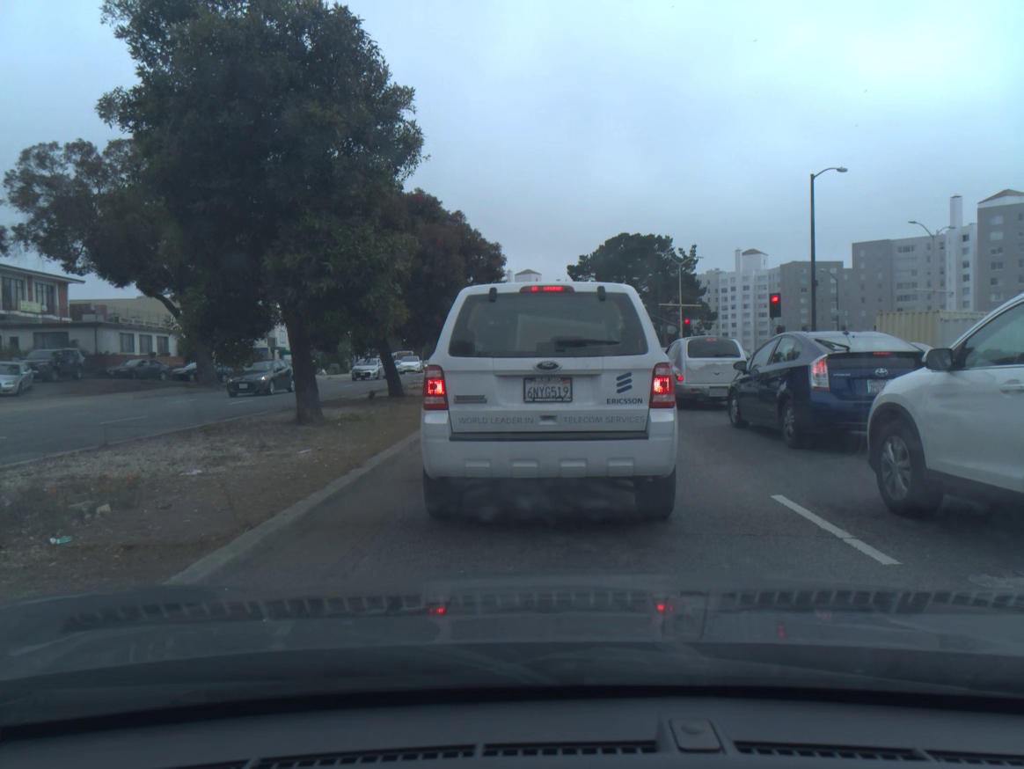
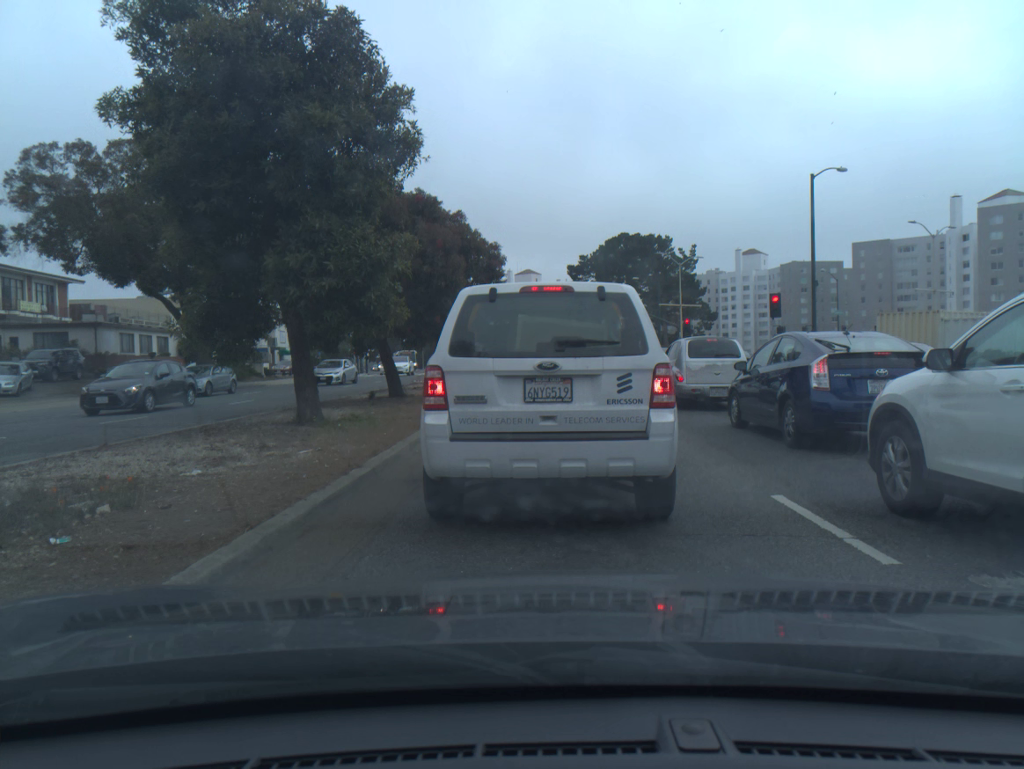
(0.0, 0.0) m; 0°
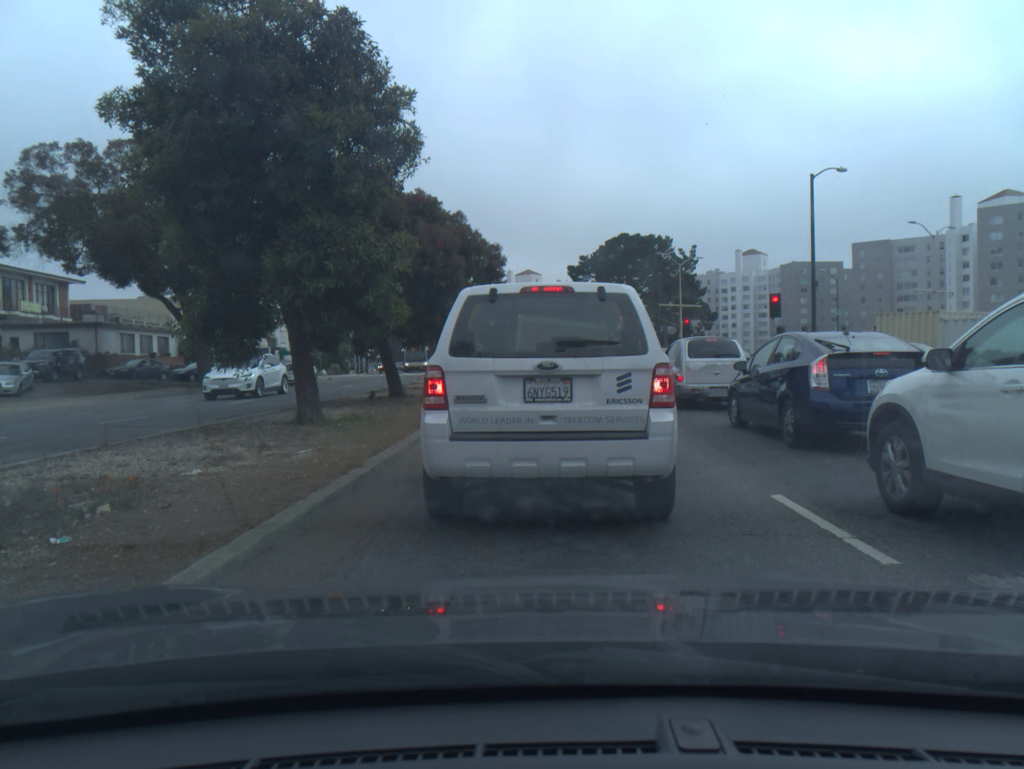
(0.0, 0.0) m; 0°
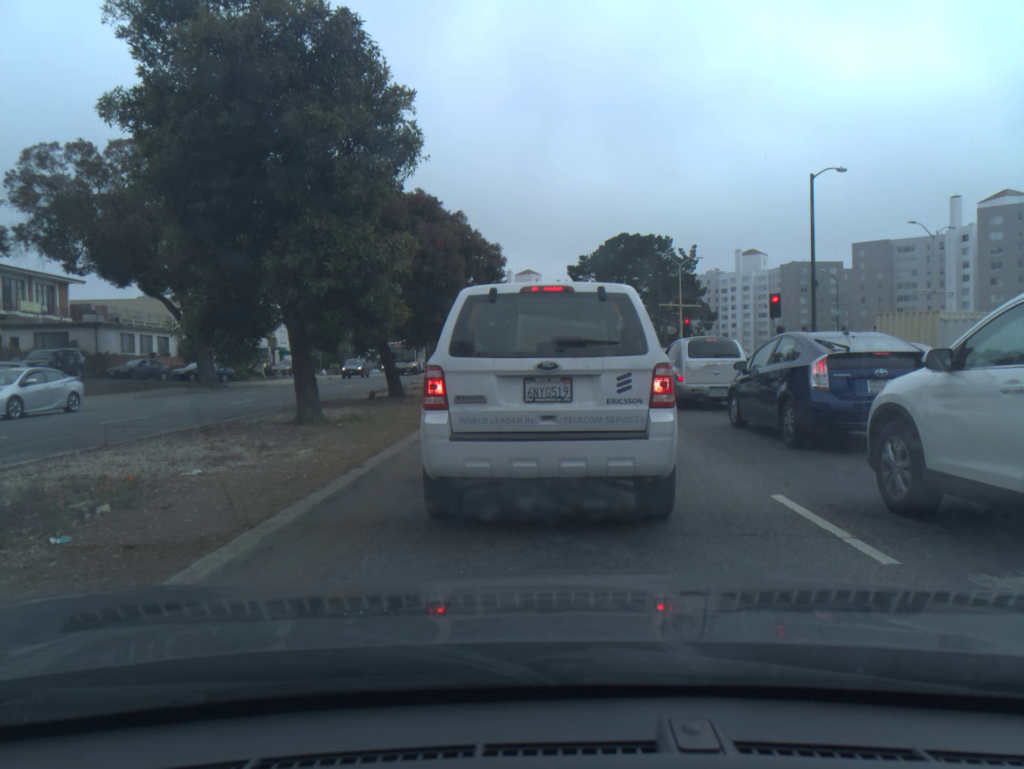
(0.0, +0.1) m; 0°
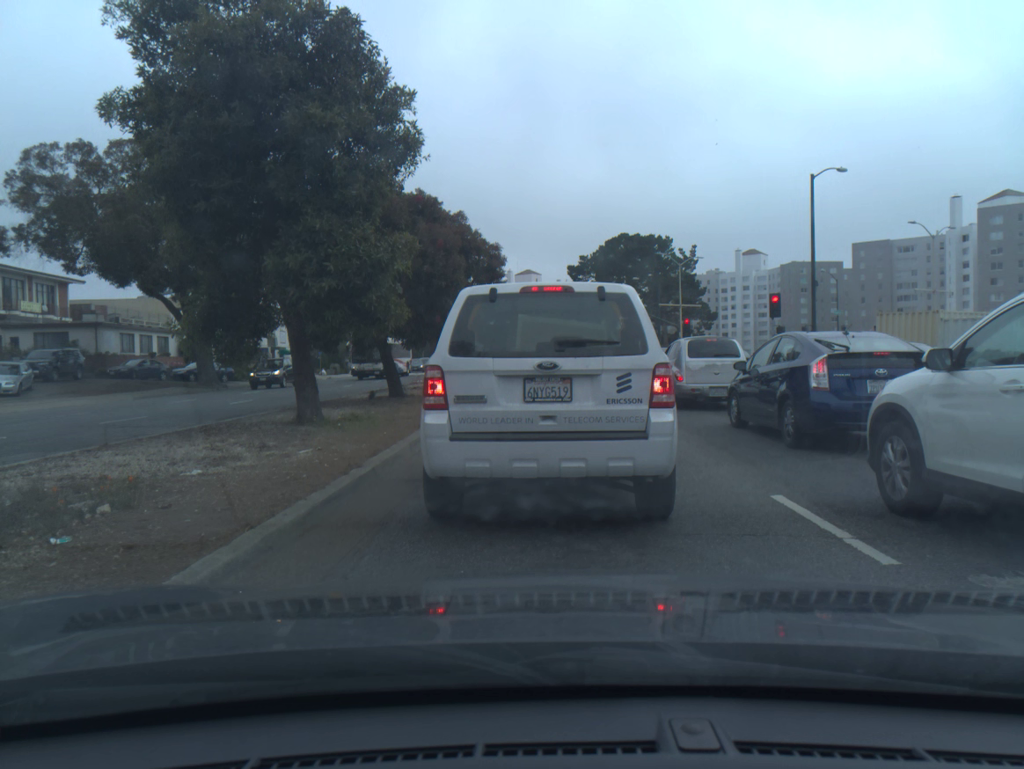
(+0.1, +0.1) m; 0°
